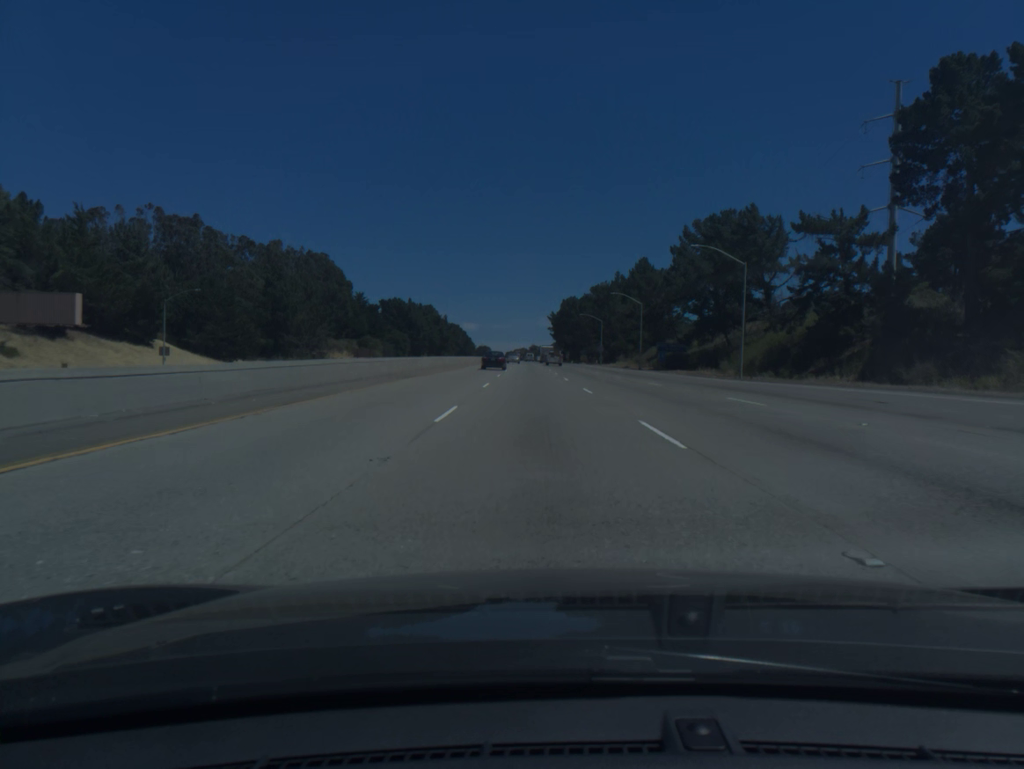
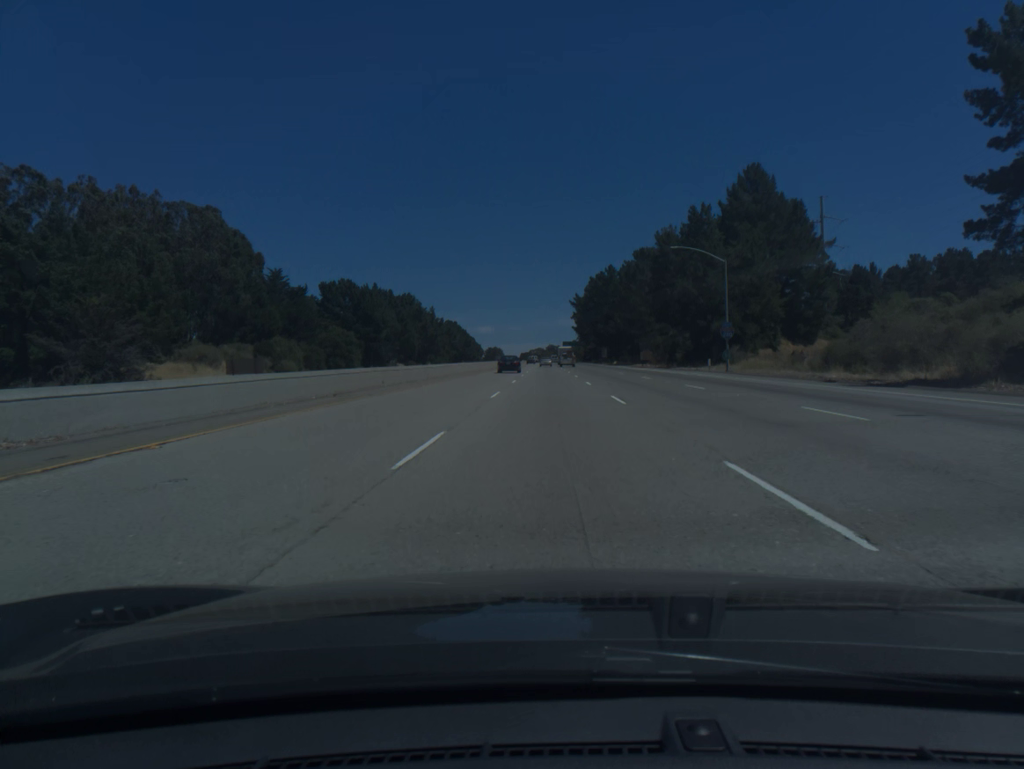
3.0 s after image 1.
(-1.9, +92.4) m; -1°
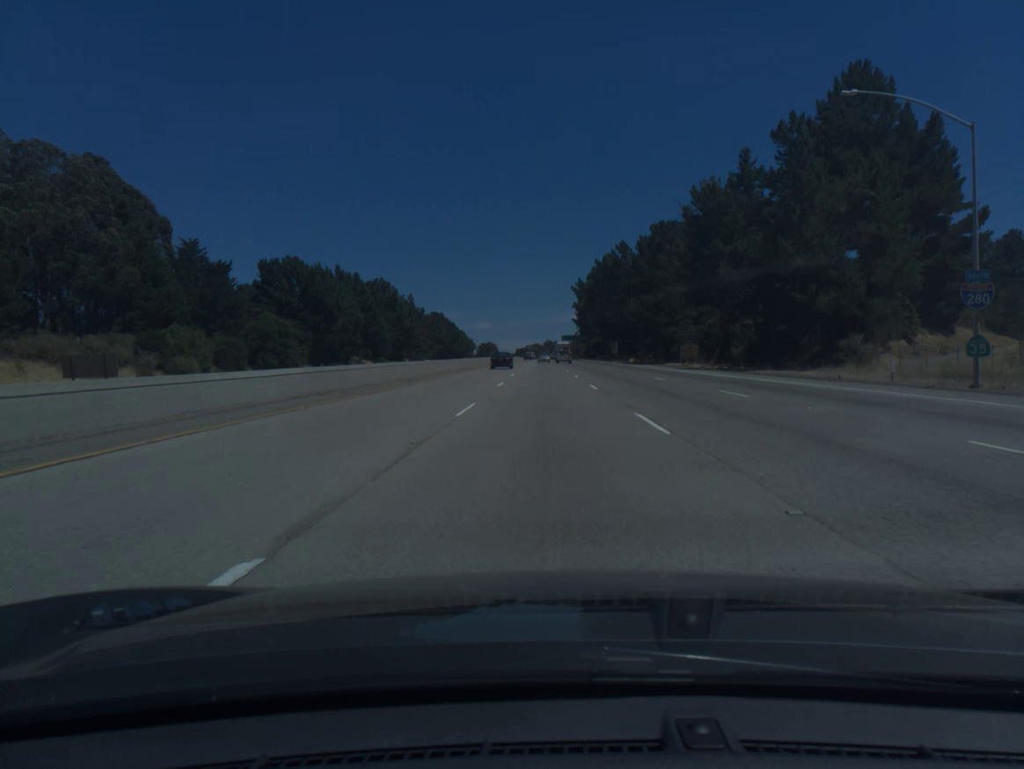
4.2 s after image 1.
(+0.1, +36.9) m; 0°
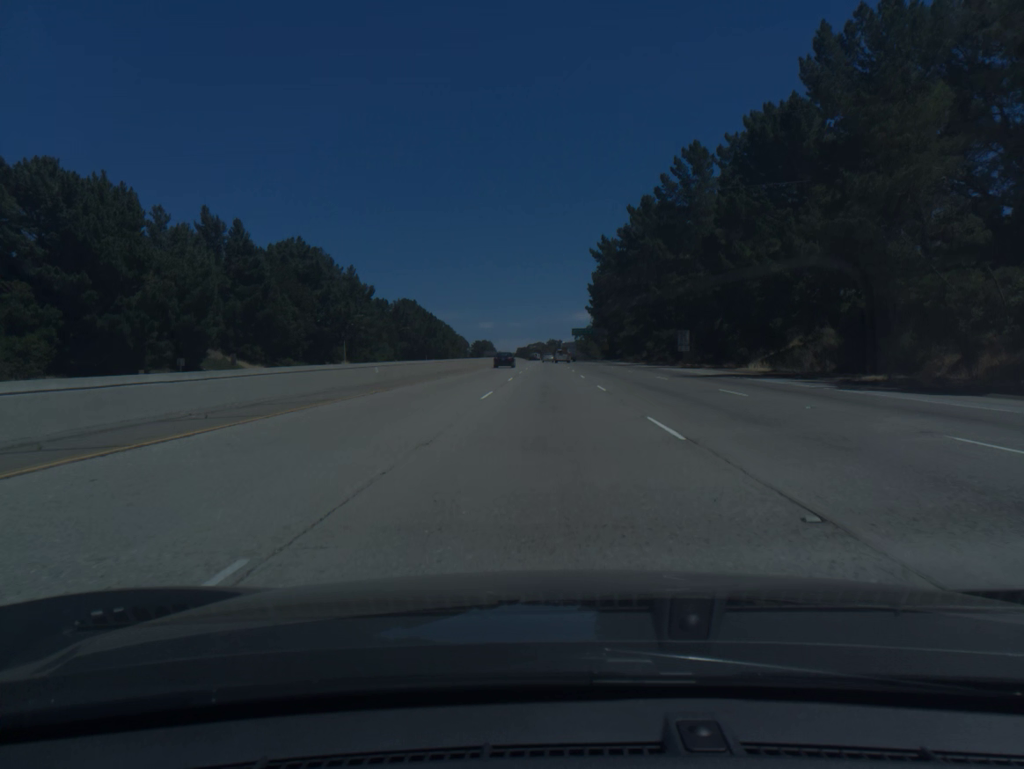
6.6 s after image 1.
(-0.3, +73.6) m; 0°
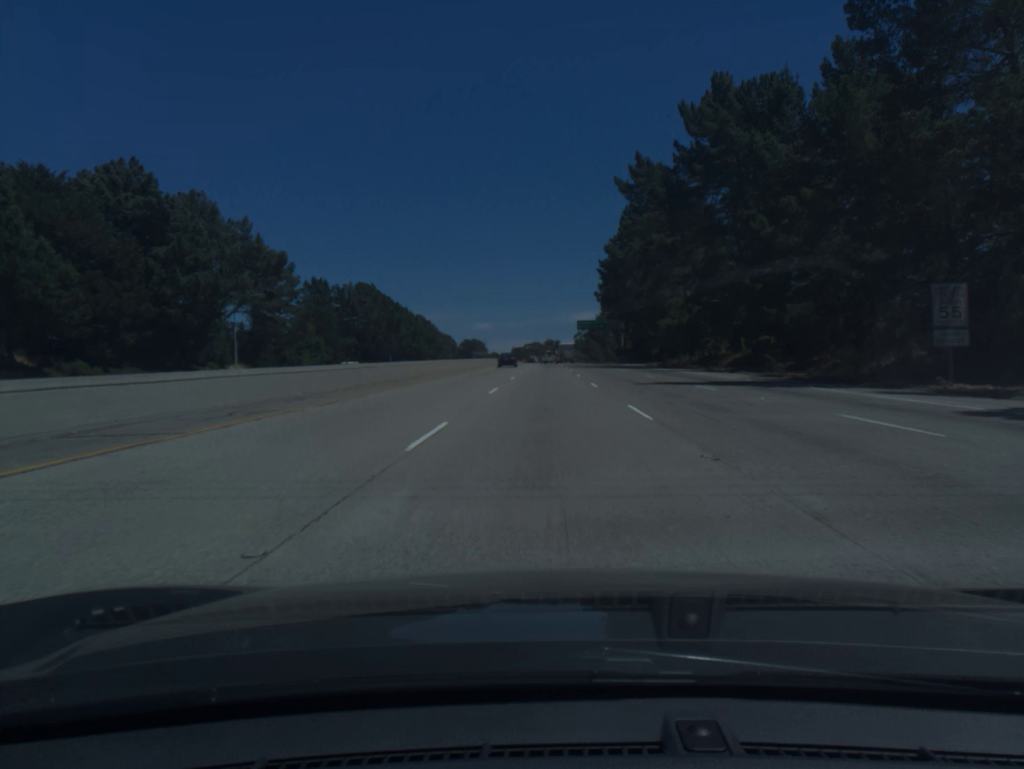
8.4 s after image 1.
(+0.1, +55.0) m; 0°
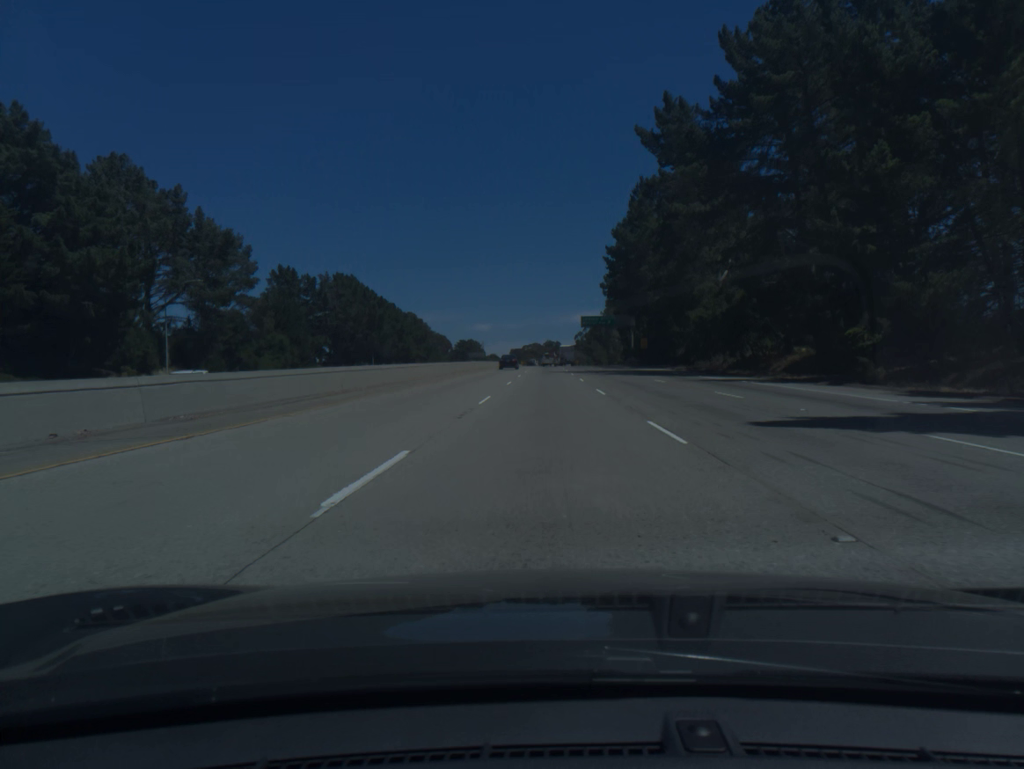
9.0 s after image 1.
(0.0, +18.3) m; 0°
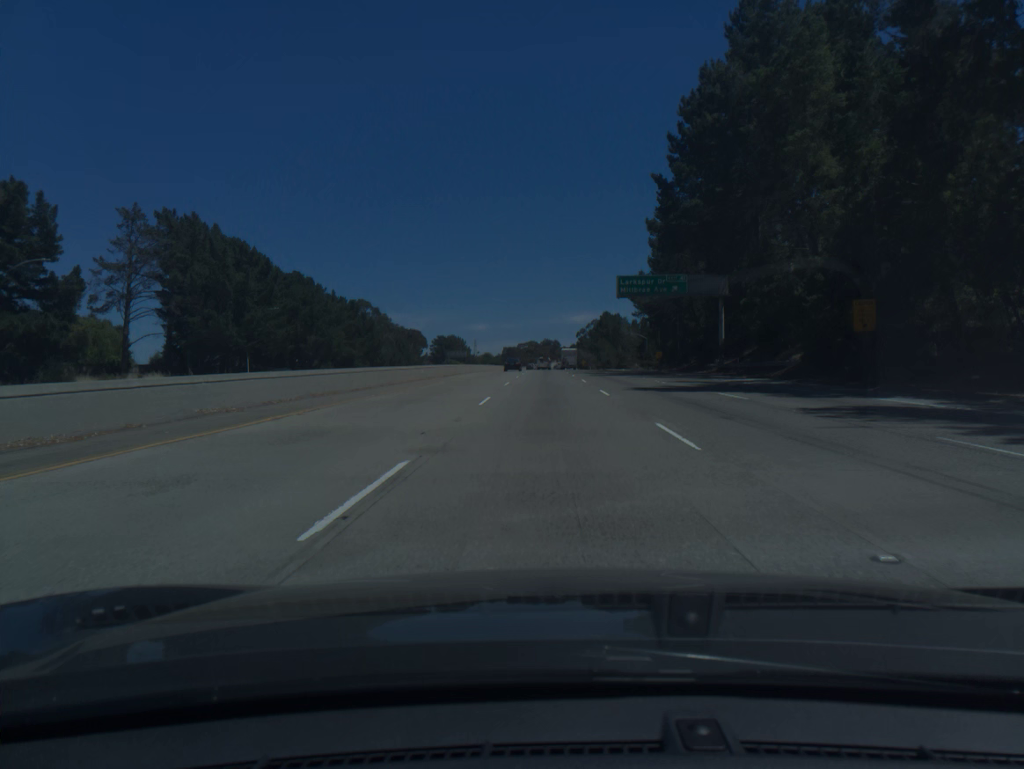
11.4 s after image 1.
(0.0, +73.4) m; 0°
